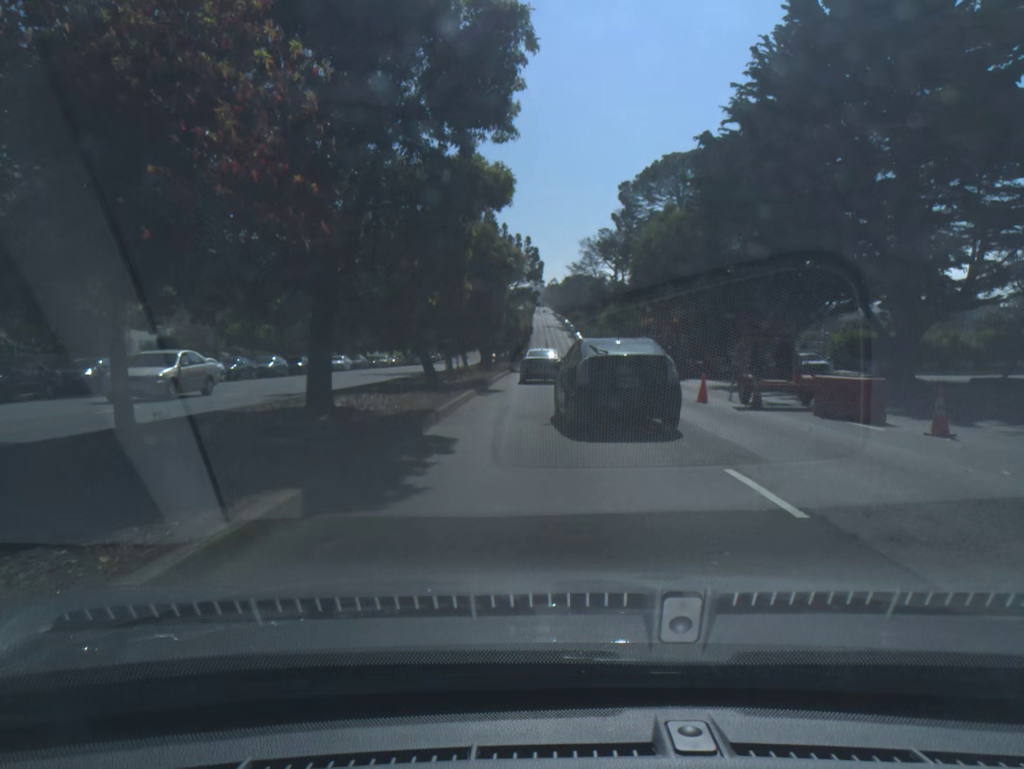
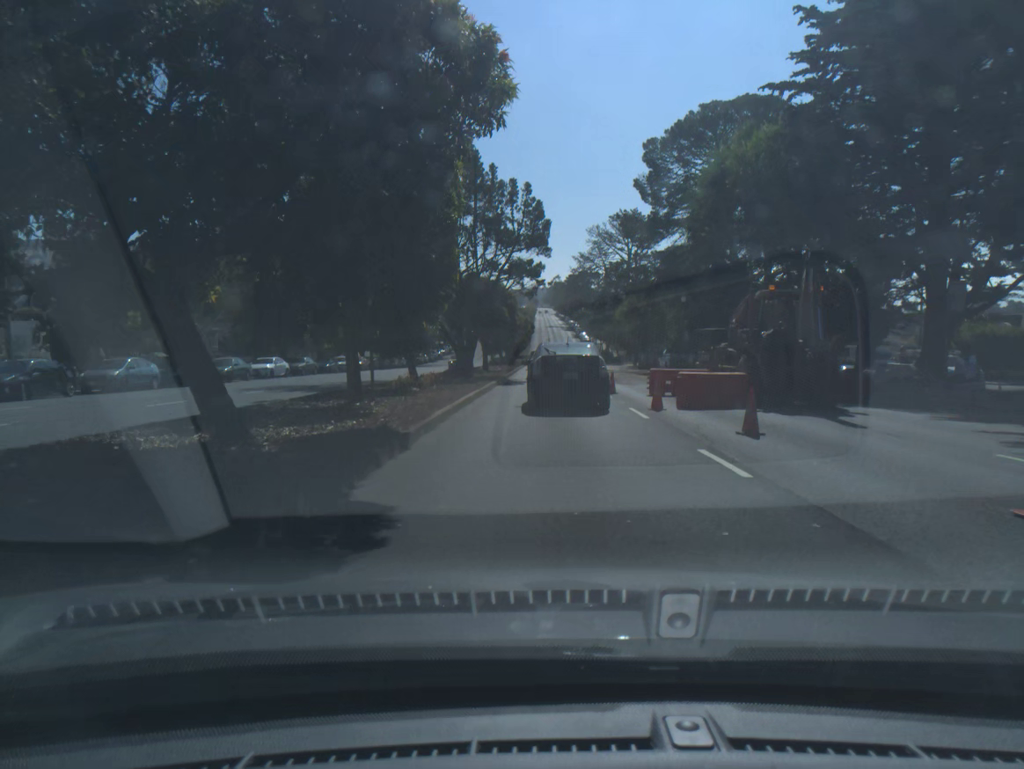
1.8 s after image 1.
(0.0, +19.9) m; 0°
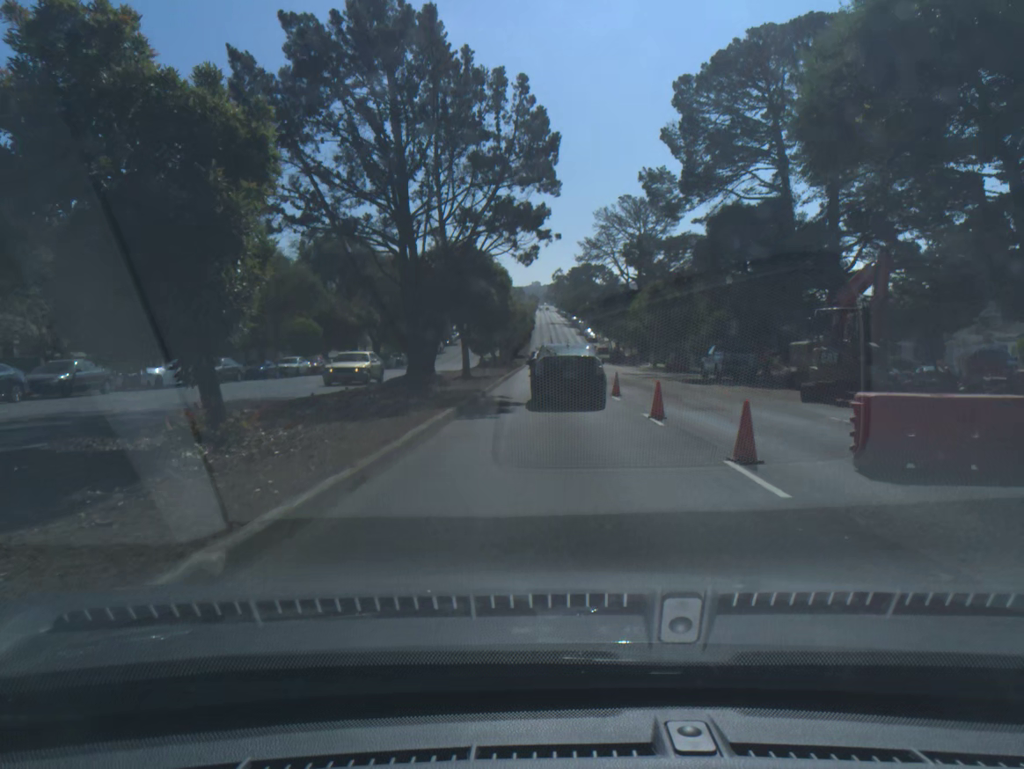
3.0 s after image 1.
(0.0, +15.5) m; 0°
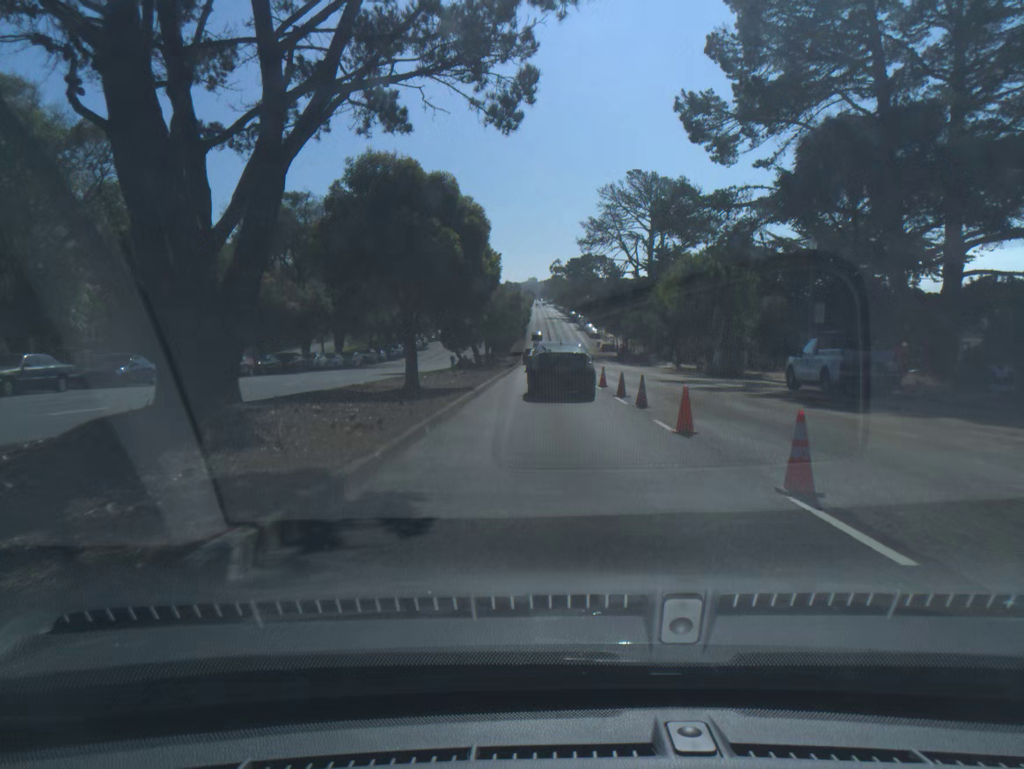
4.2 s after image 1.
(+0.1, +16.6) m; 0°
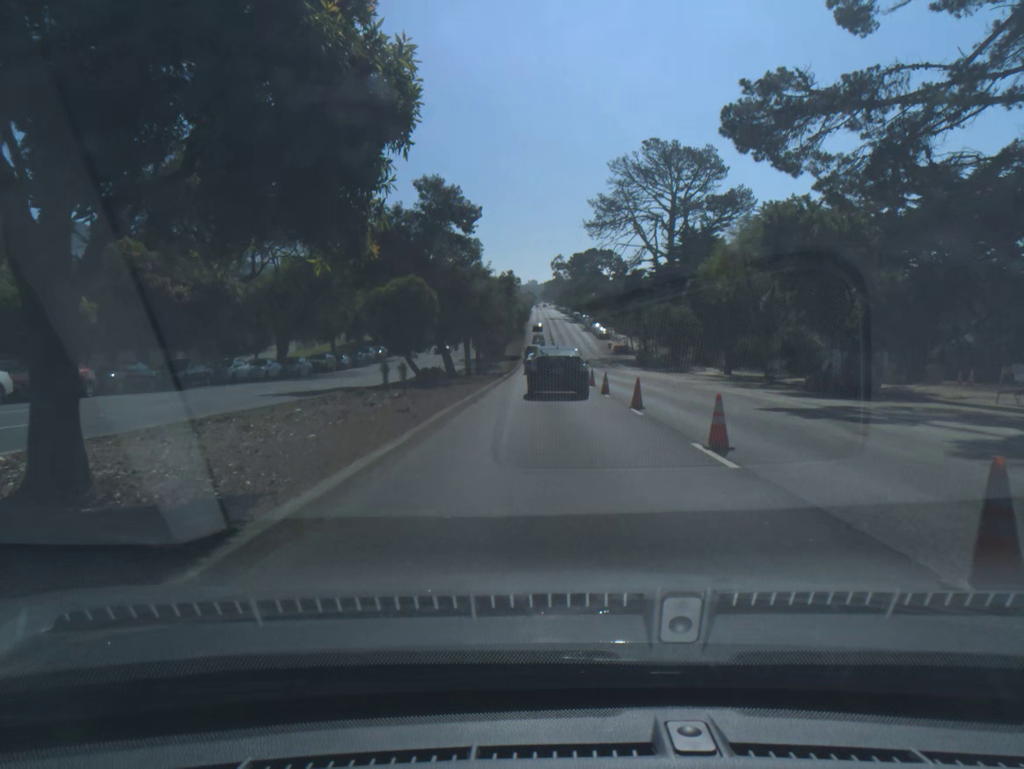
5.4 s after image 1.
(+0.1, +17.6) m; 0°
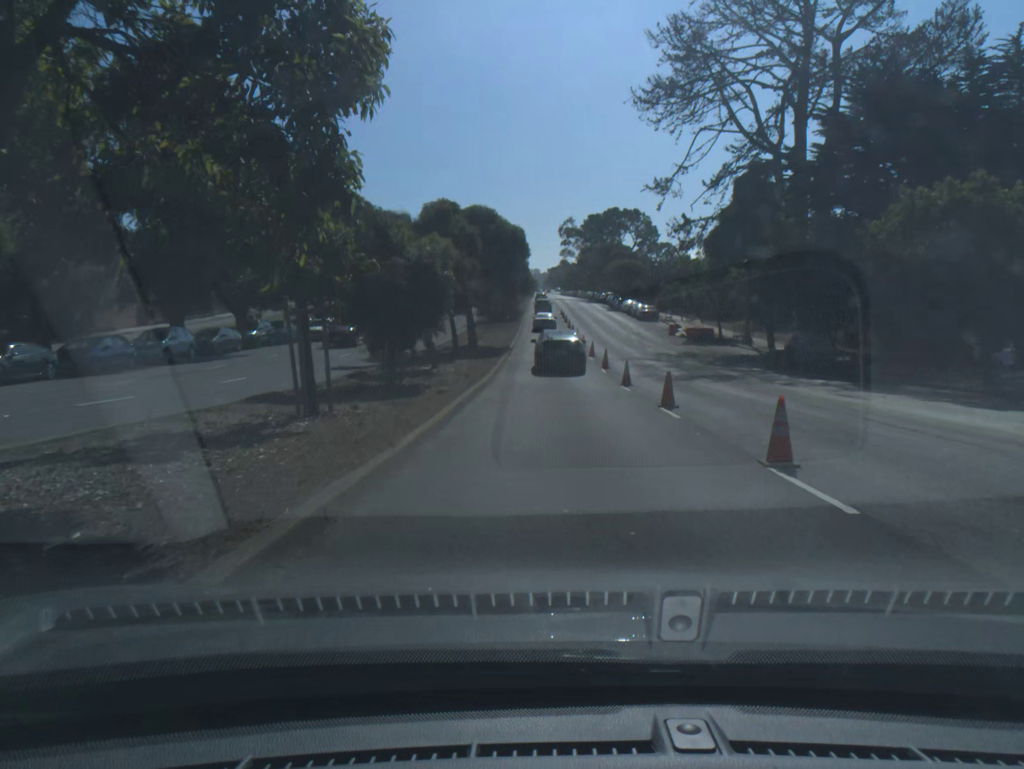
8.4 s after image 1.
(-0.2, +46.7) m; 0°
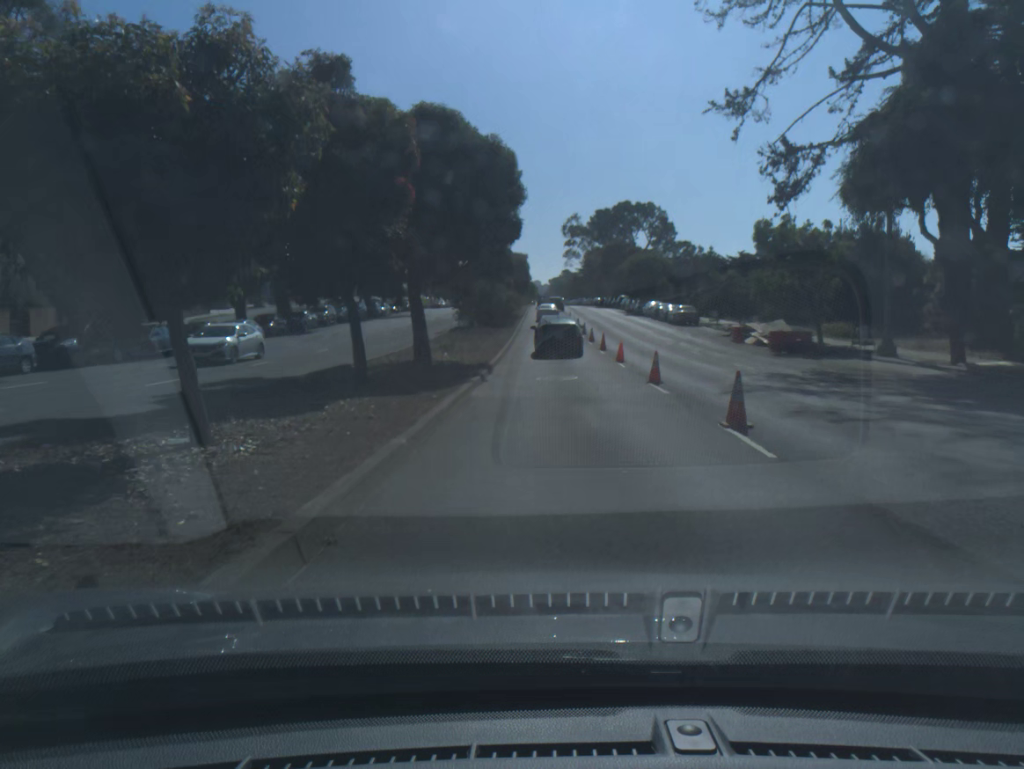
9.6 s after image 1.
(0.0, +19.1) m; 0°
